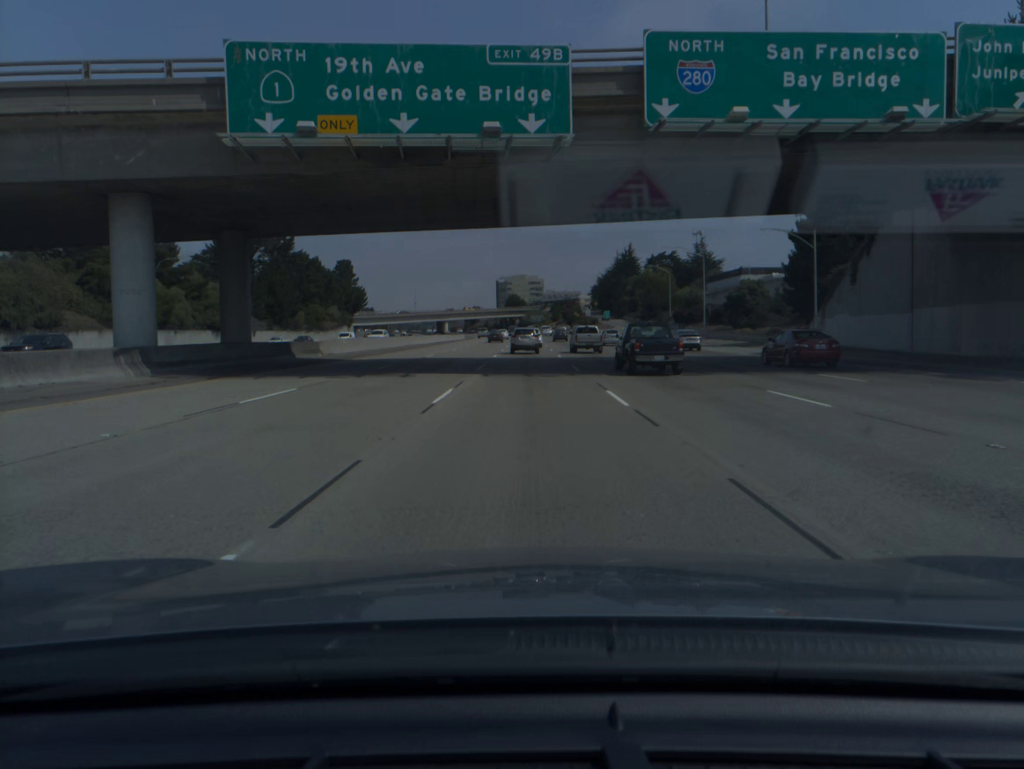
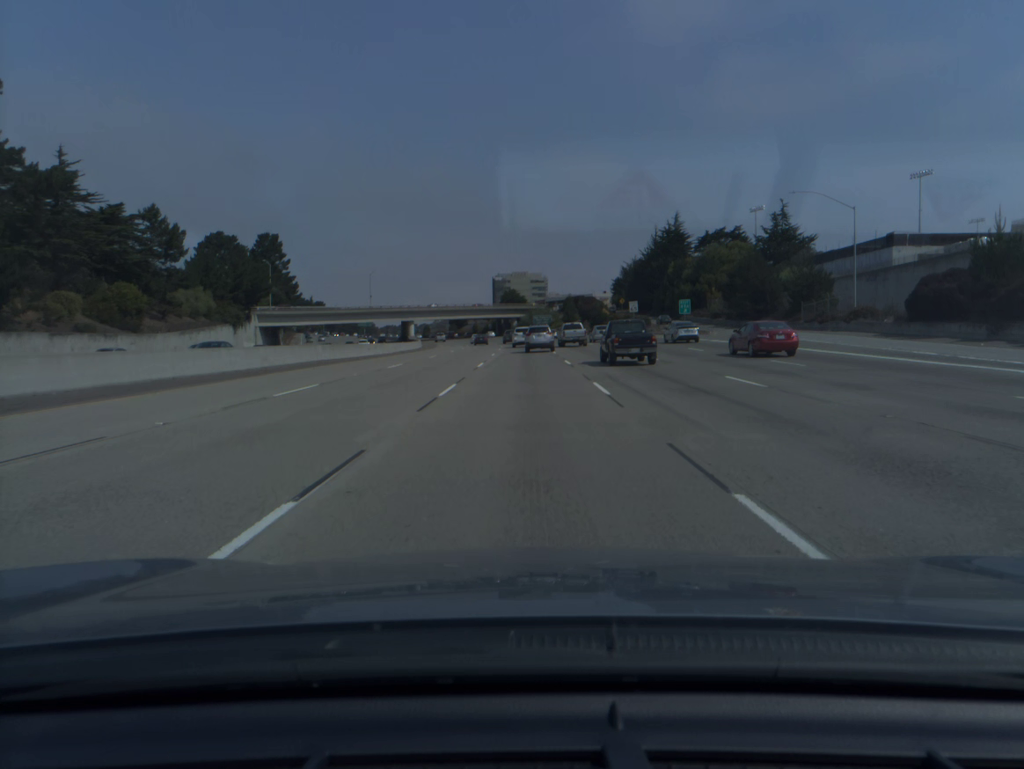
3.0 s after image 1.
(+0.1, +83.5) m; 0°
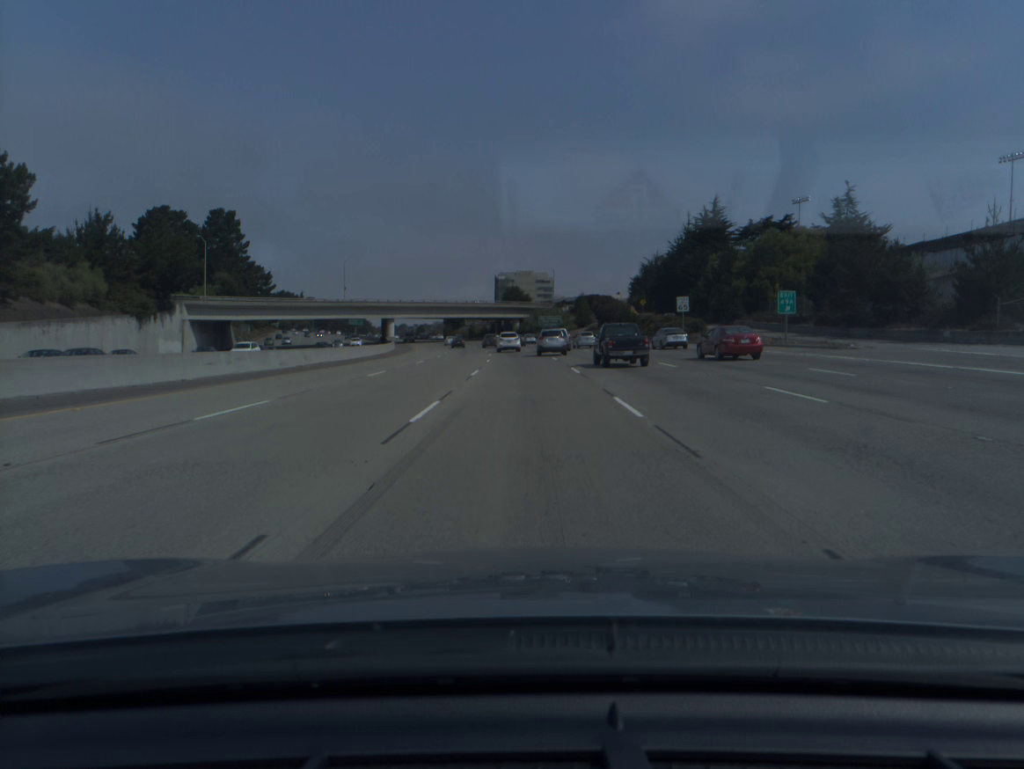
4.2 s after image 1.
(-0.1, +32.8) m; 0°
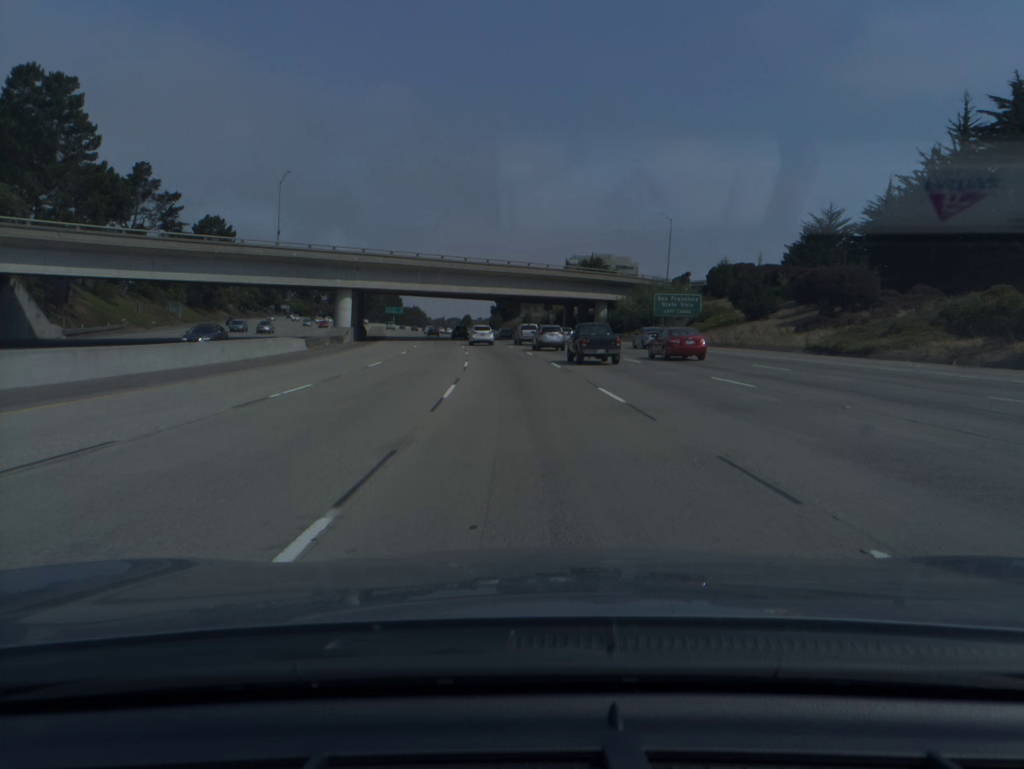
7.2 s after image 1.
(-2.7, +82.1) m; -5°
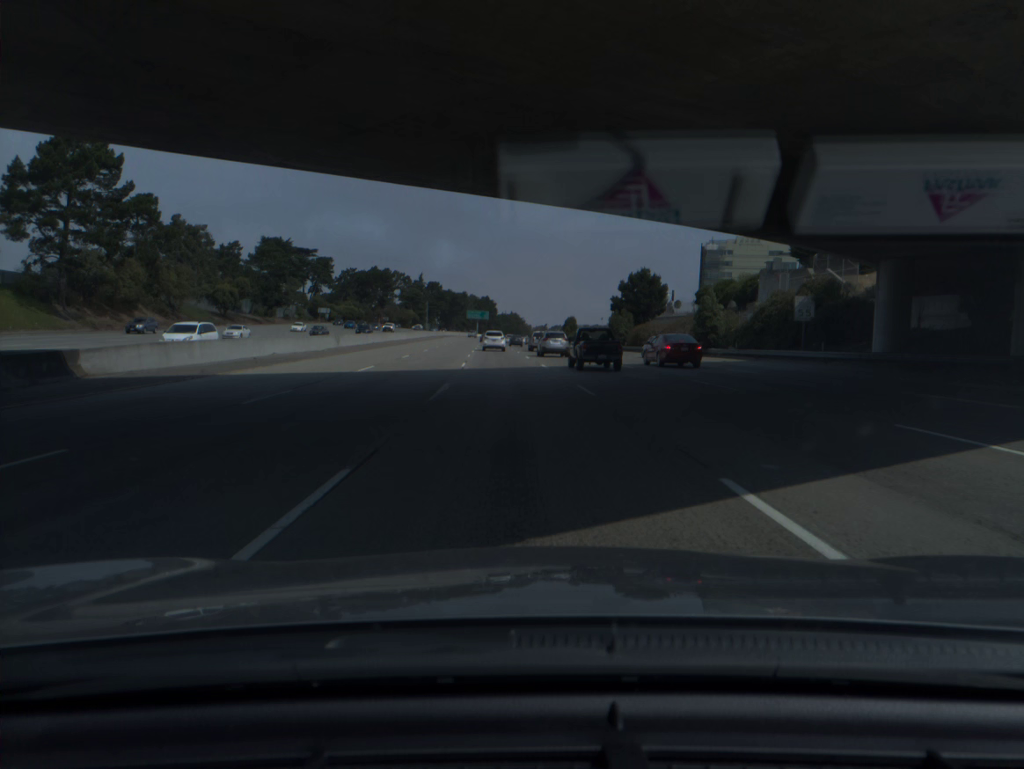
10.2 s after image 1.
(-5.4, +82.9) m; -7°
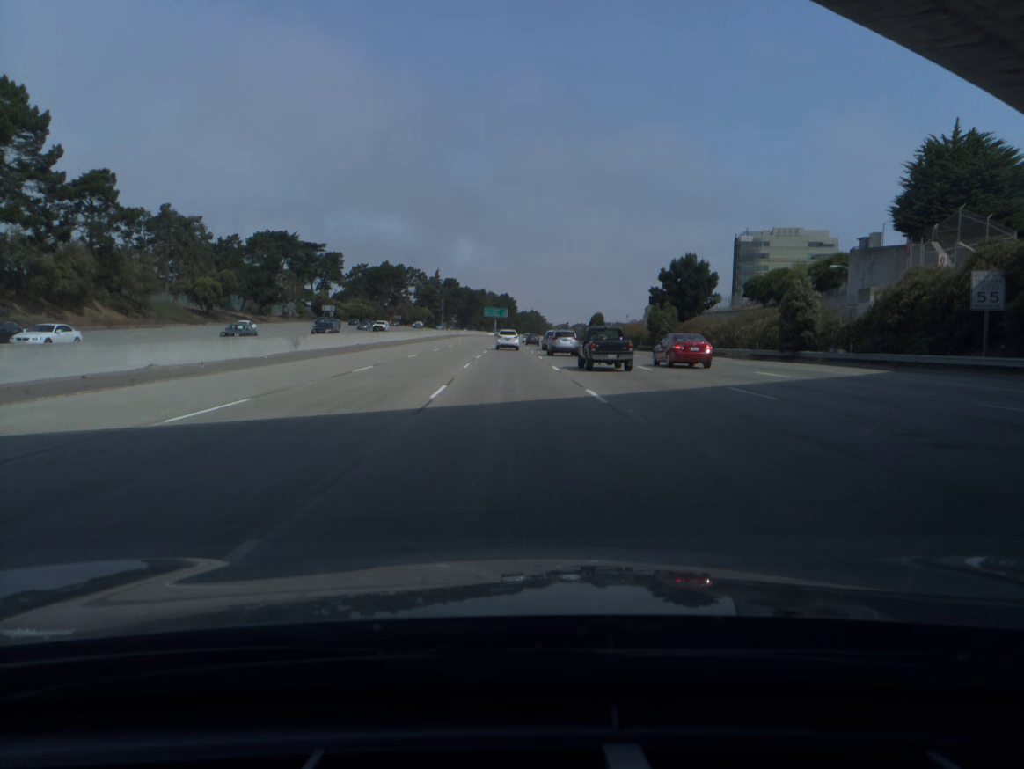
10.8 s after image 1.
(-0.3, +16.8) m; -2°
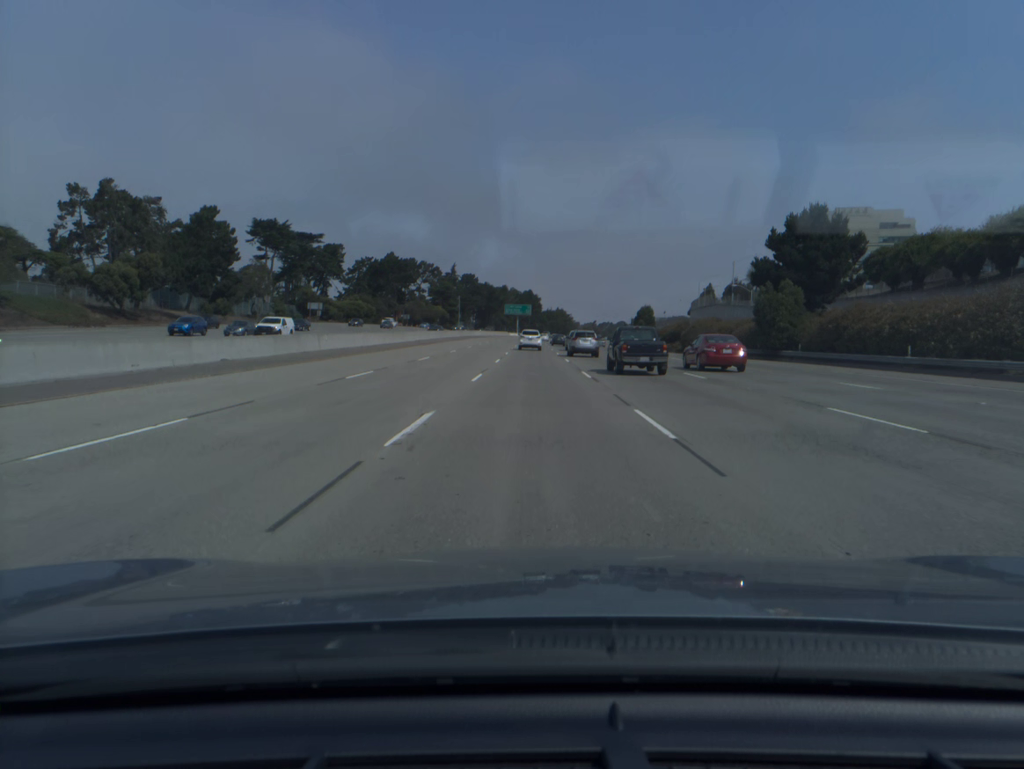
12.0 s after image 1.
(-0.7, +33.7) m; -2°
